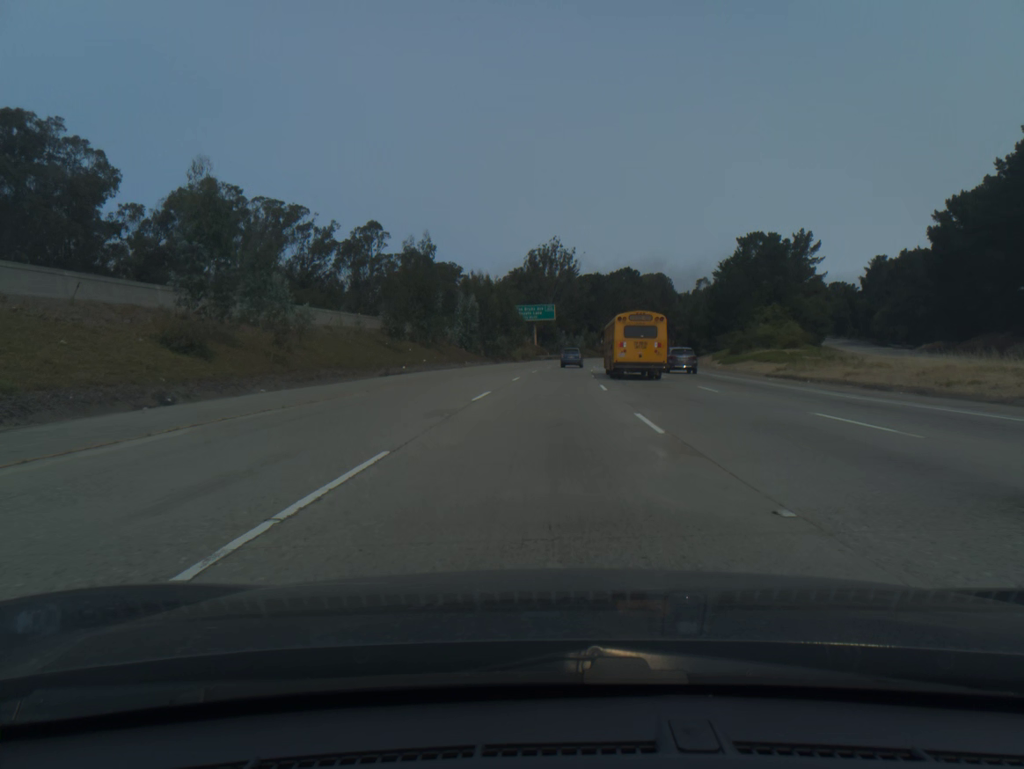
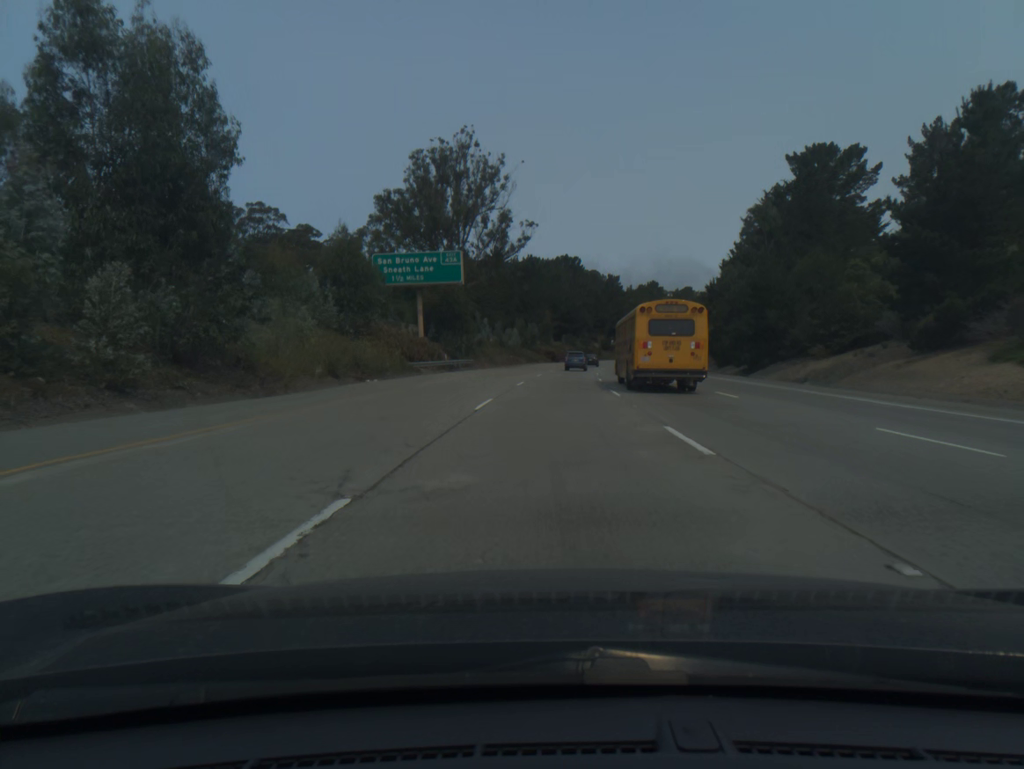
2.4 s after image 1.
(+3.0, +75.2) m; +5°
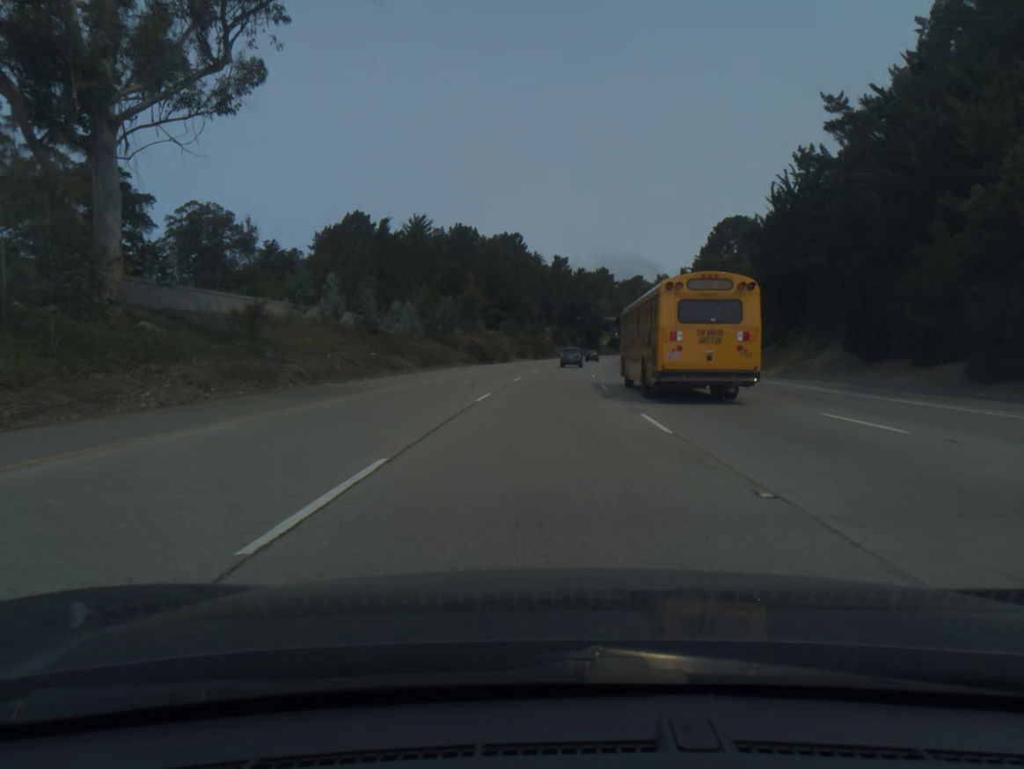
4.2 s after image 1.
(+2.1, +56.6) m; +4°
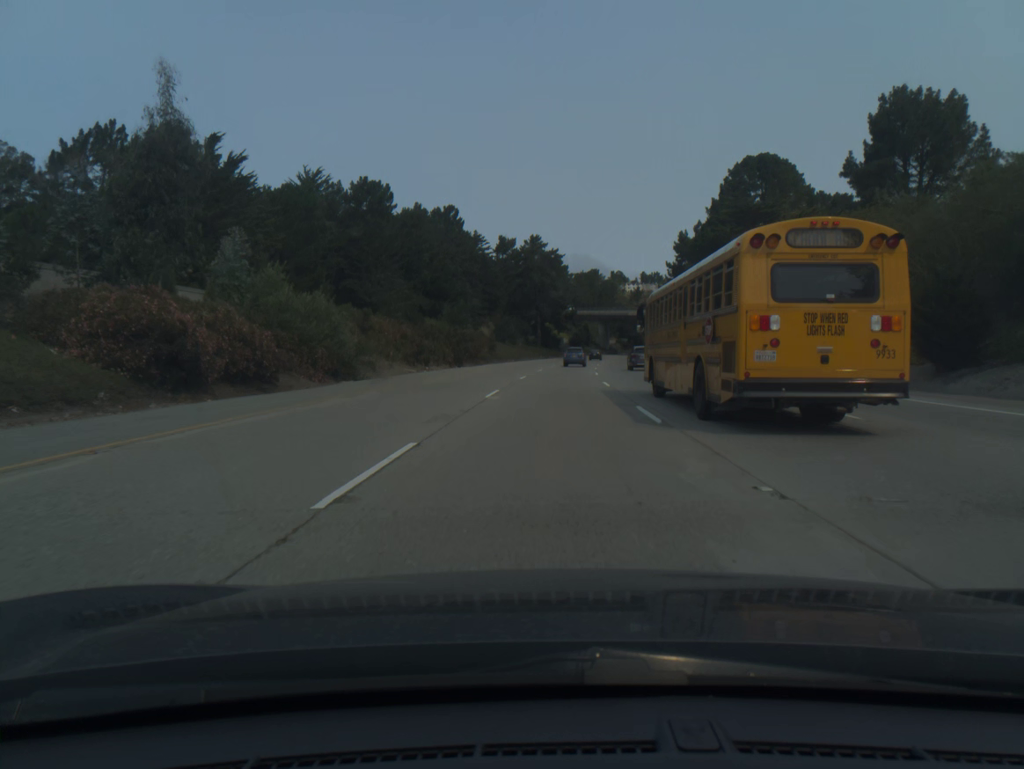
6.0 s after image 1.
(+1.8, +56.8) m; +4°
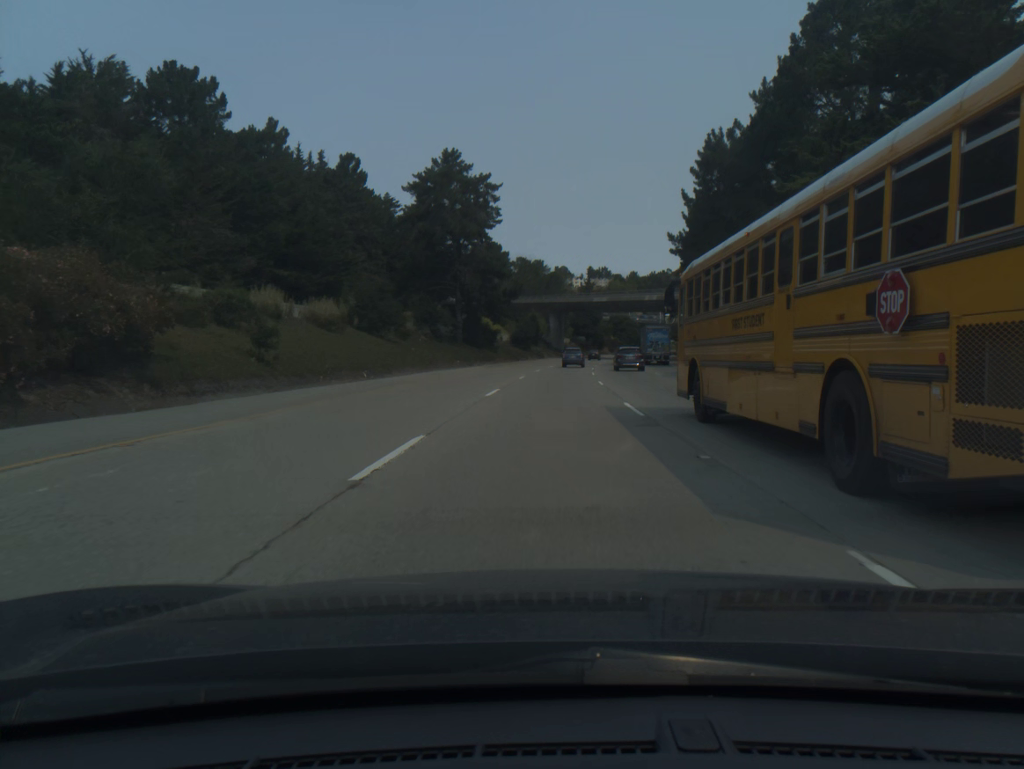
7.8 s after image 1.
(+2.1, +56.8) m; +4°
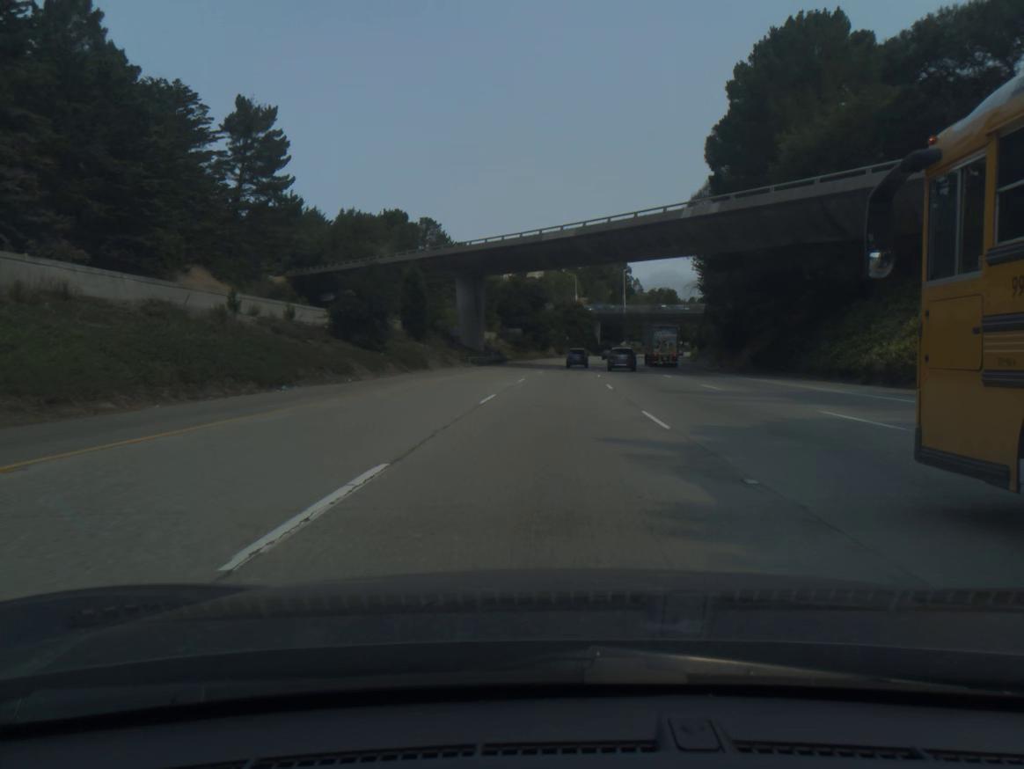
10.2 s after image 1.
(+3.4, +76.0) m; +5°
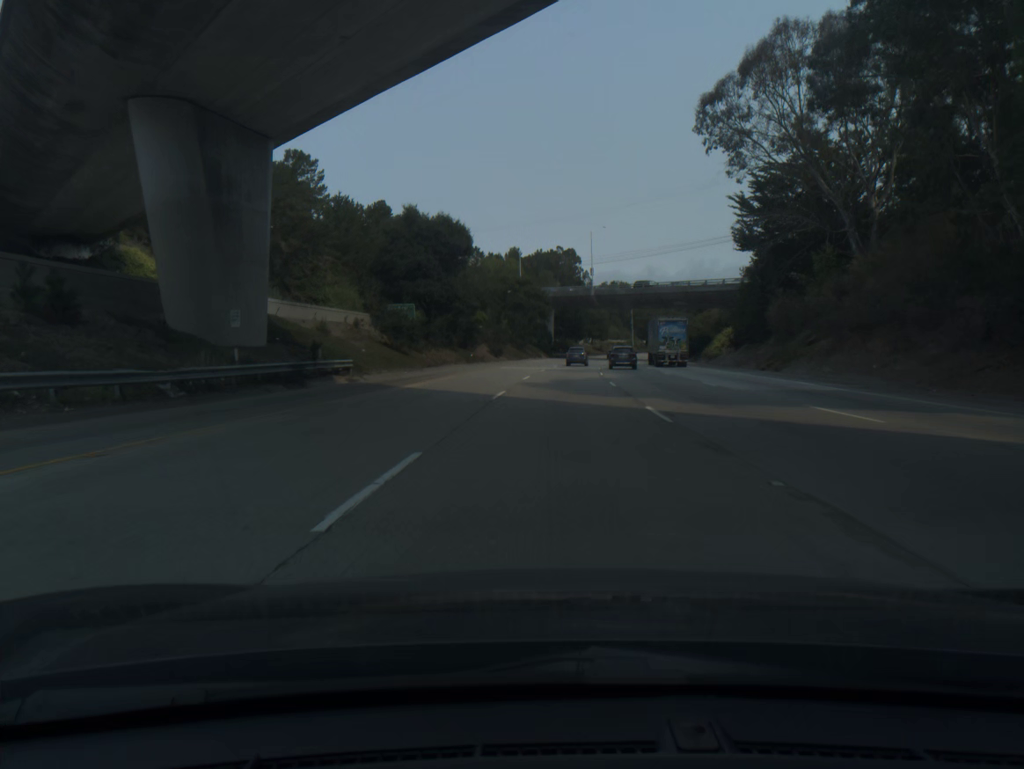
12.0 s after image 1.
(+2.0, +57.2) m; +4°
